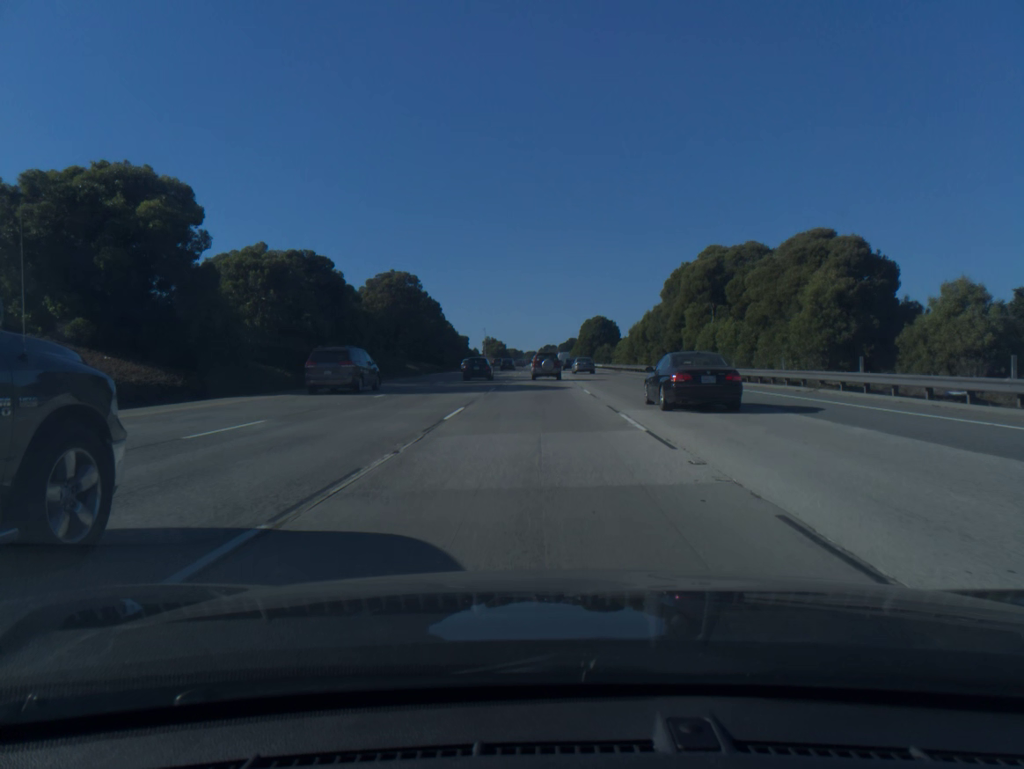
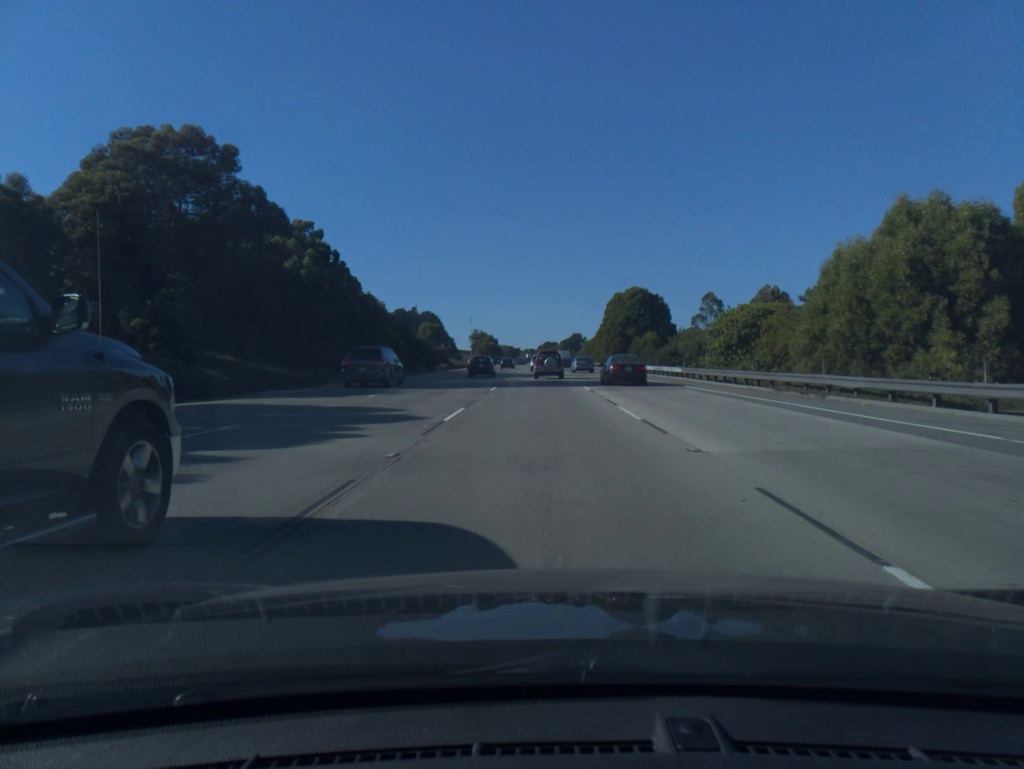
(-0.2, +59.9) m; 0°
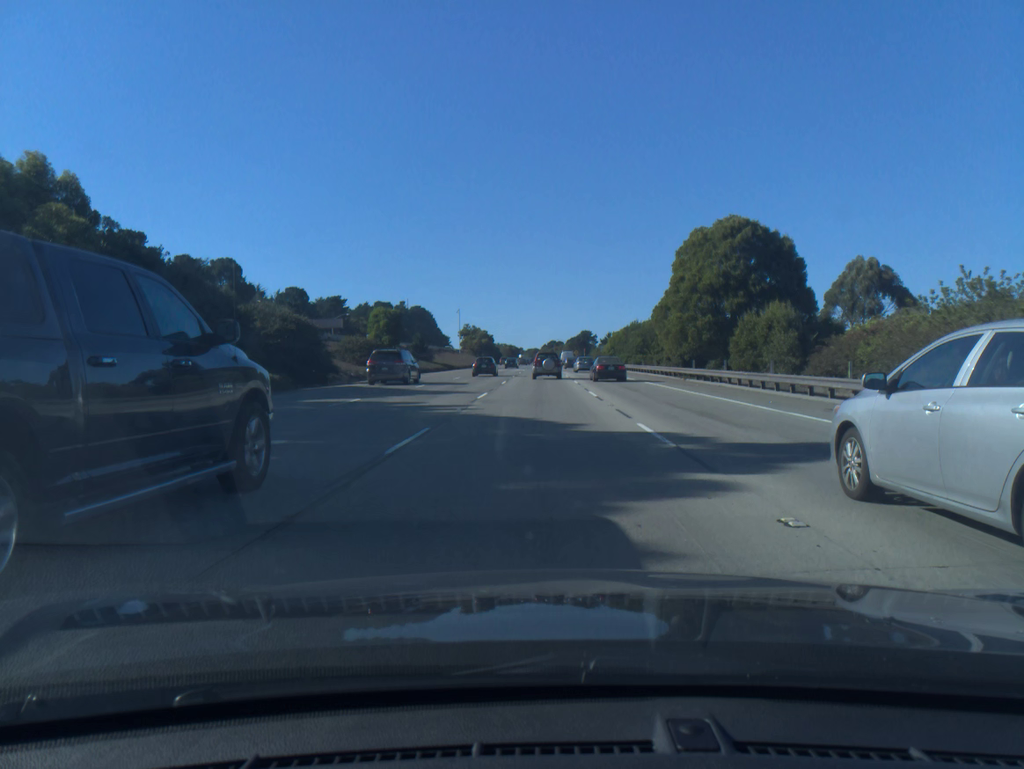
(0.0, +48.5) m; 0°
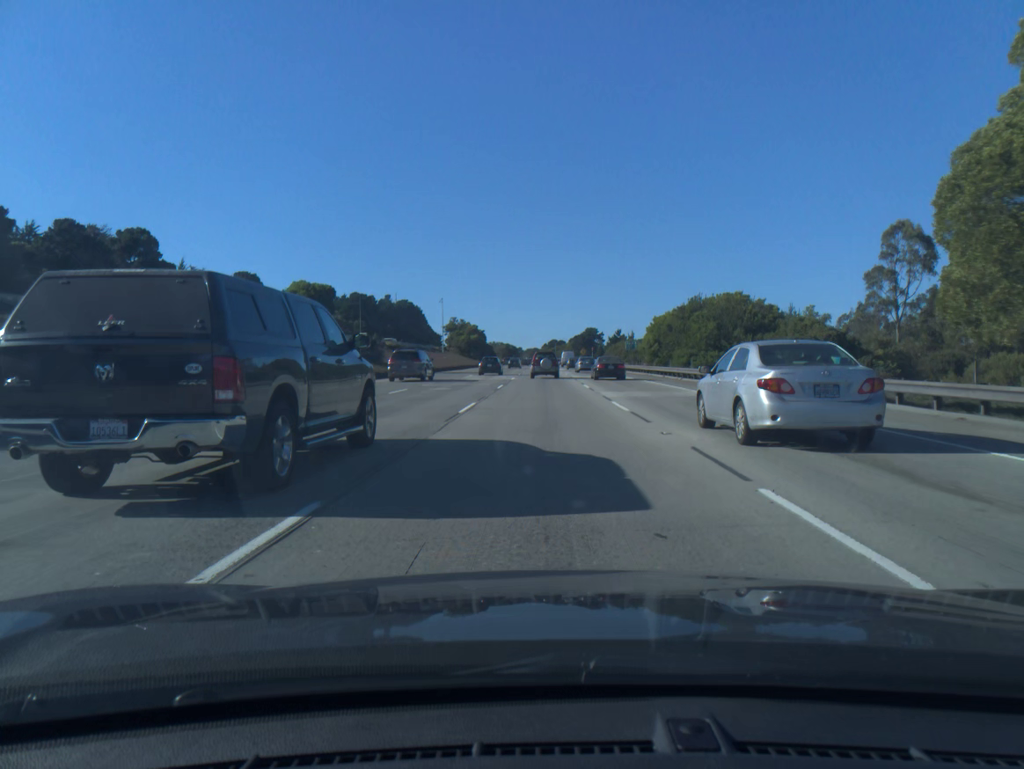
(-0.1, +36.6) m; 0°
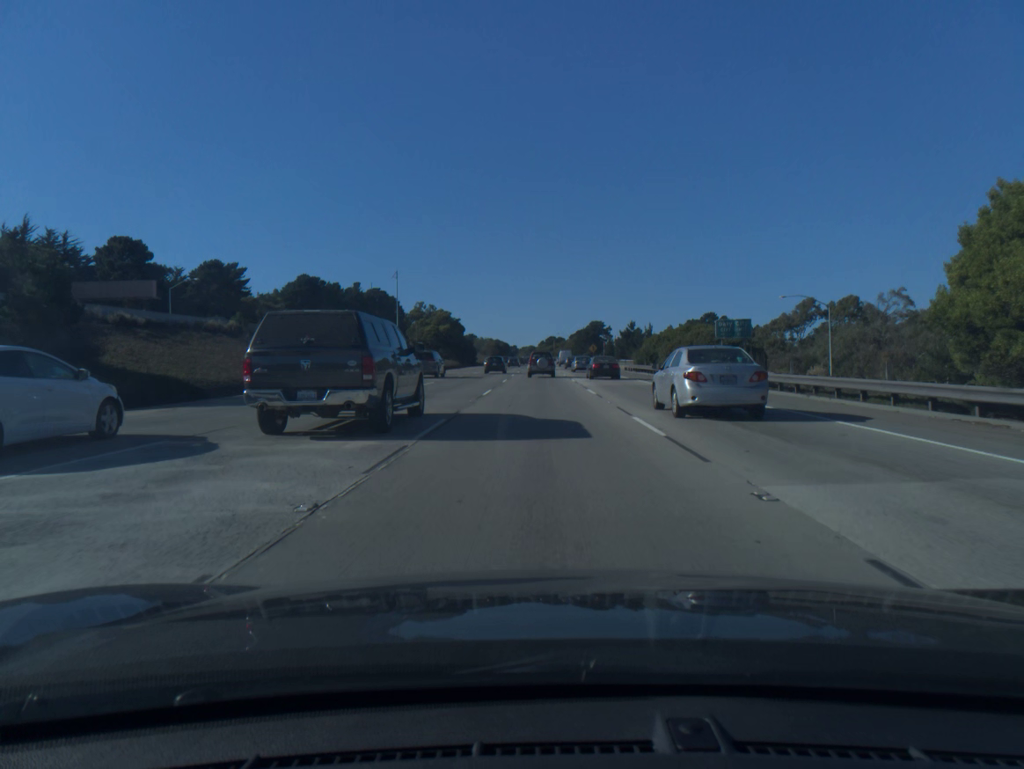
(+0.1, +49.5) m; 0°
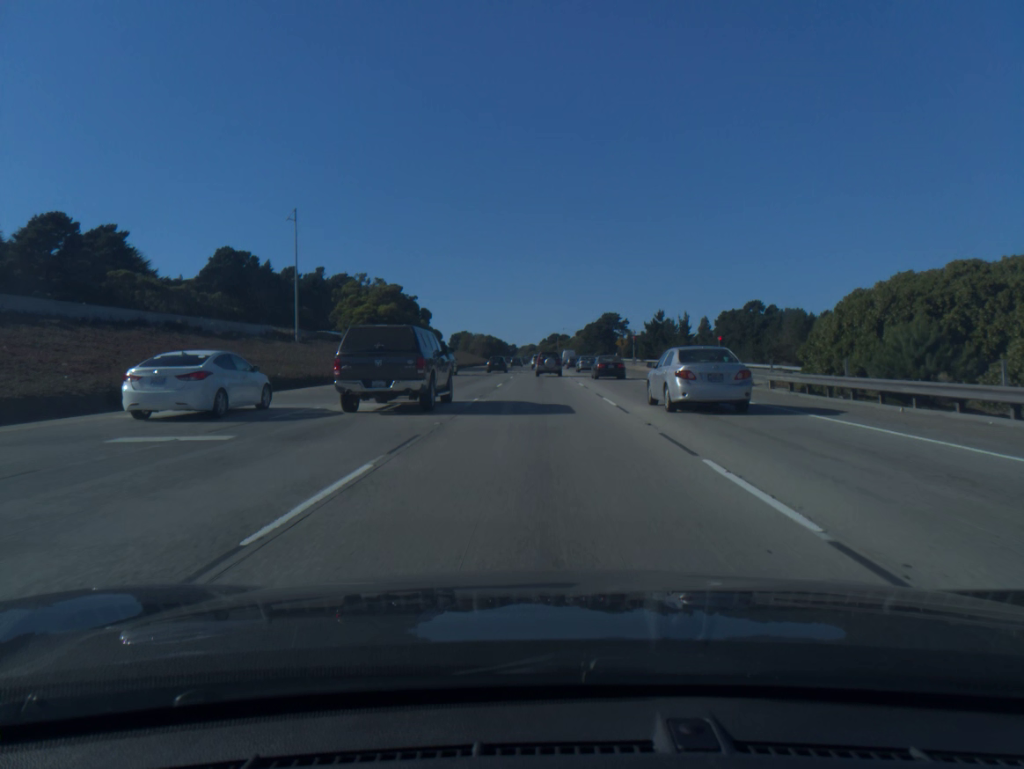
(0.0, +50.5) m; 0°
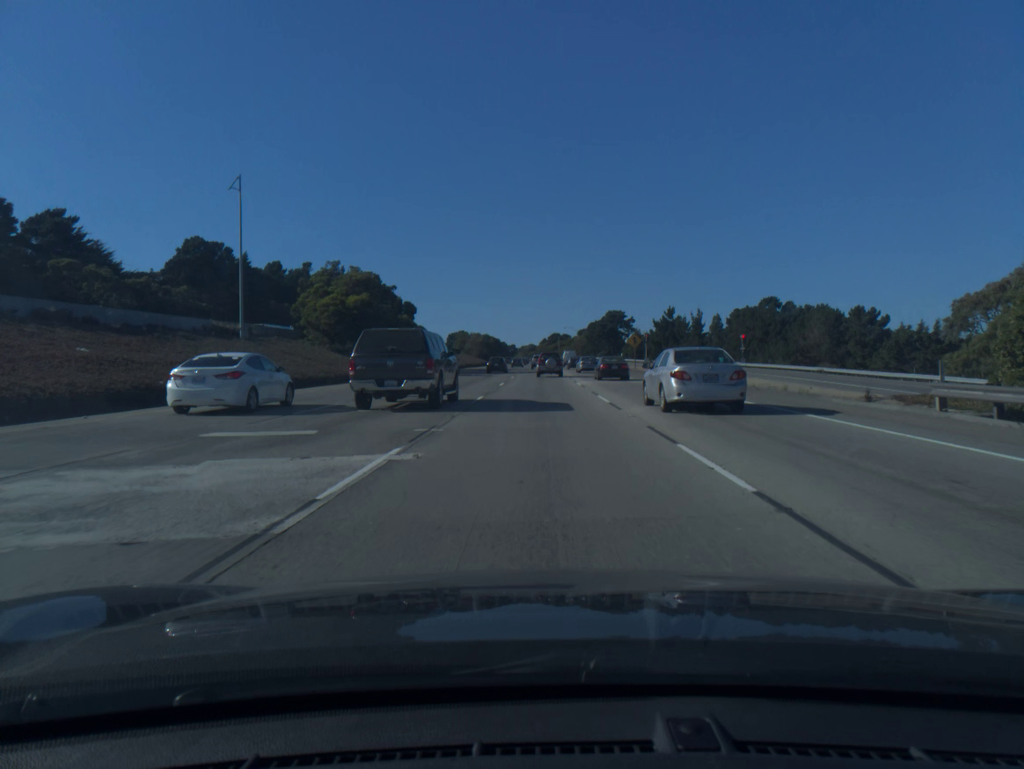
(0.0, +12.8) m; 0°
